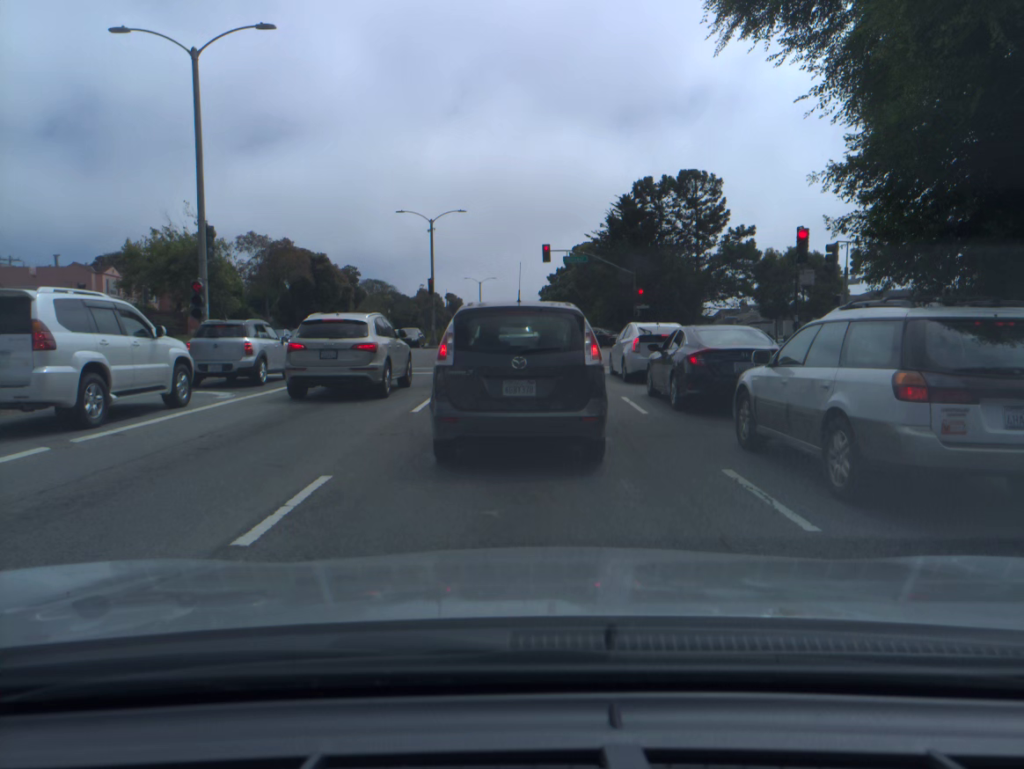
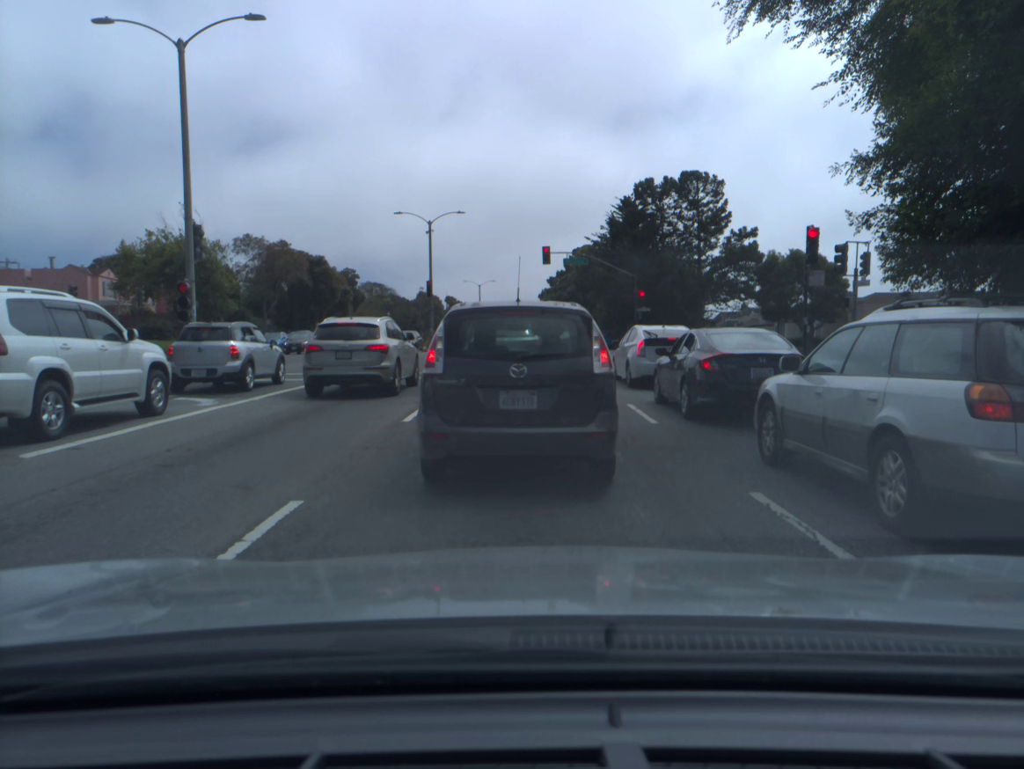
(0.0, +1.0) m; 0°
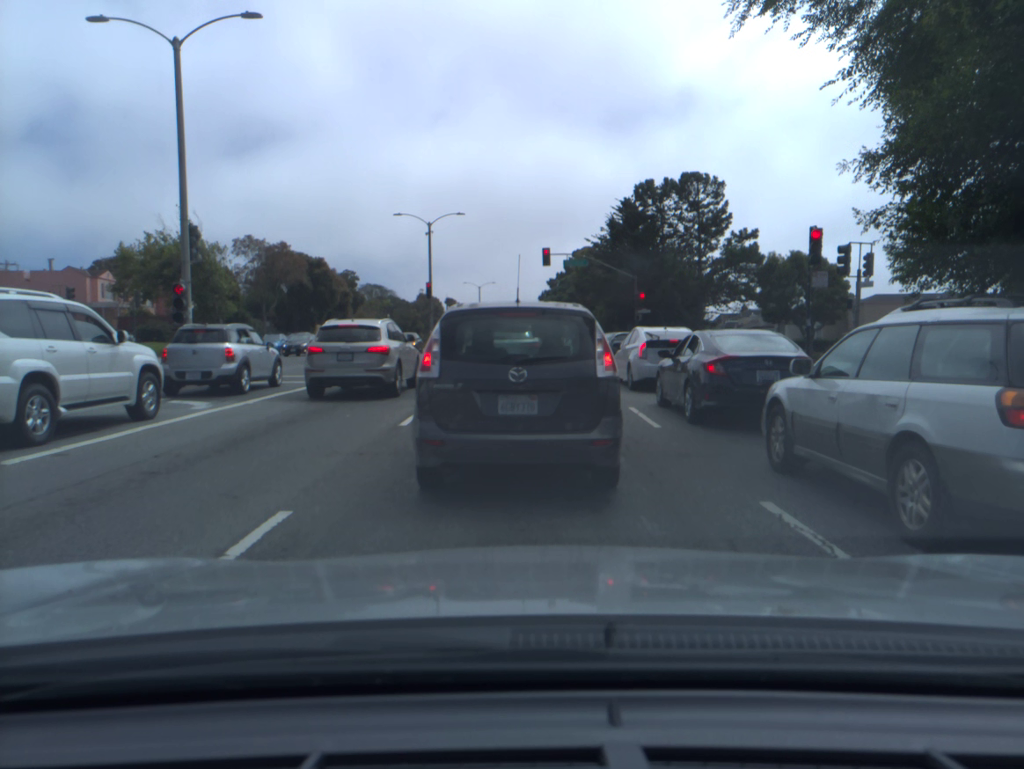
(0.0, +0.3) m; 0°
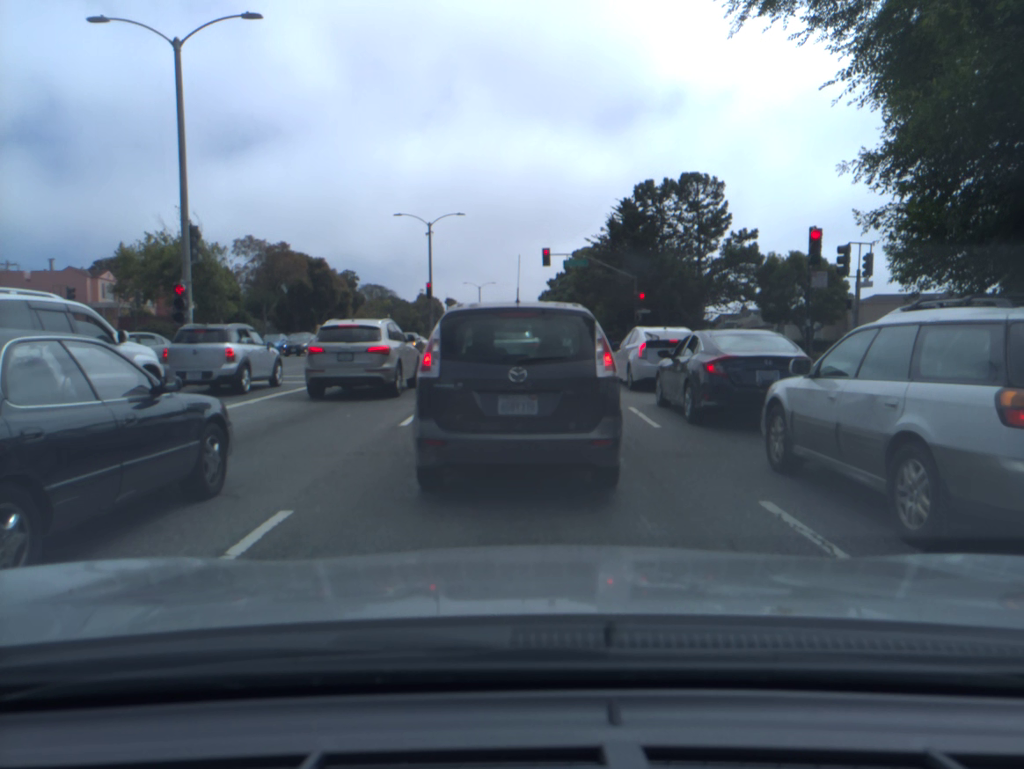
(0.0, 0.0) m; 0°
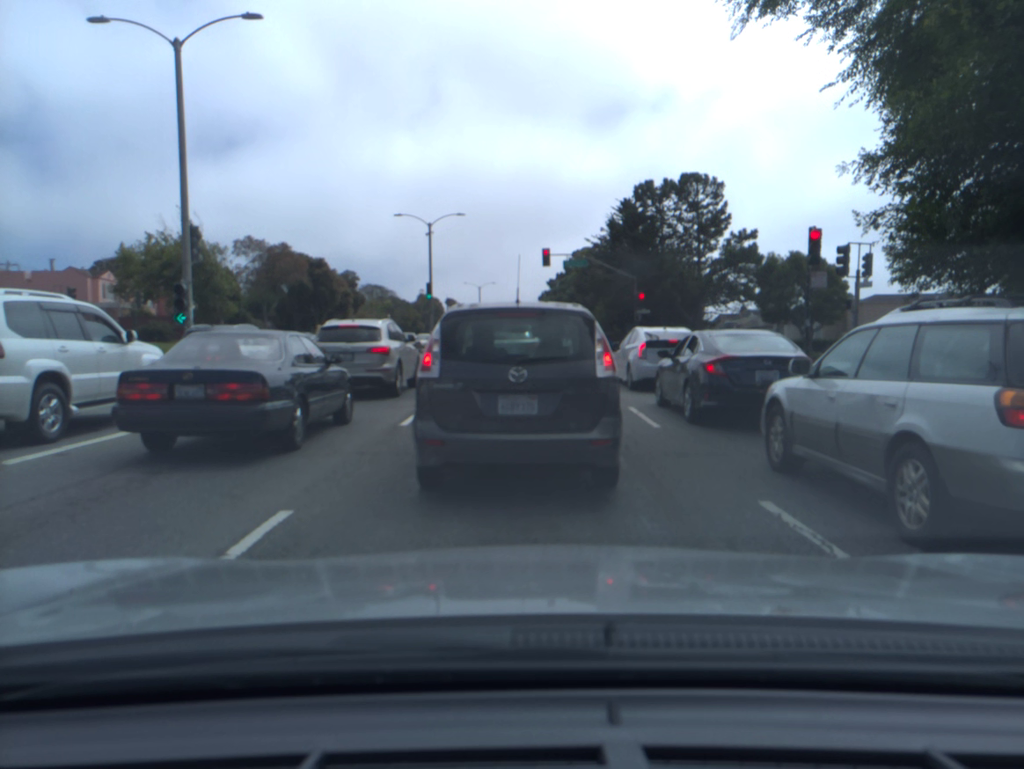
(0.0, 0.0) m; 0°
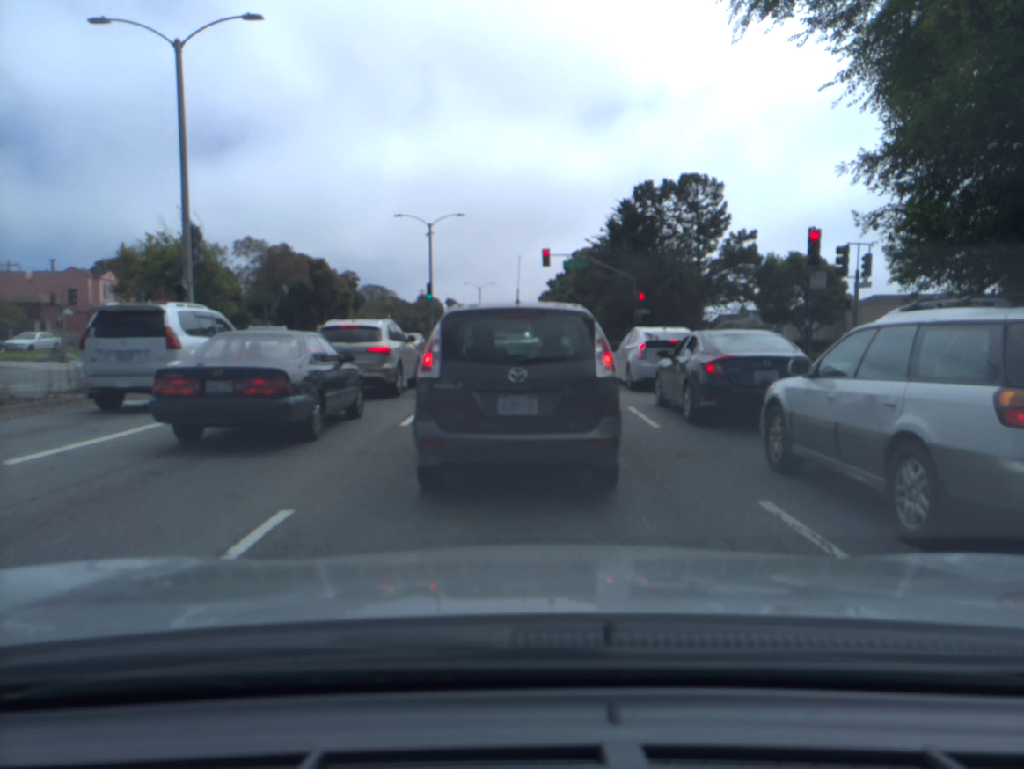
(0.0, 0.0) m; 0°
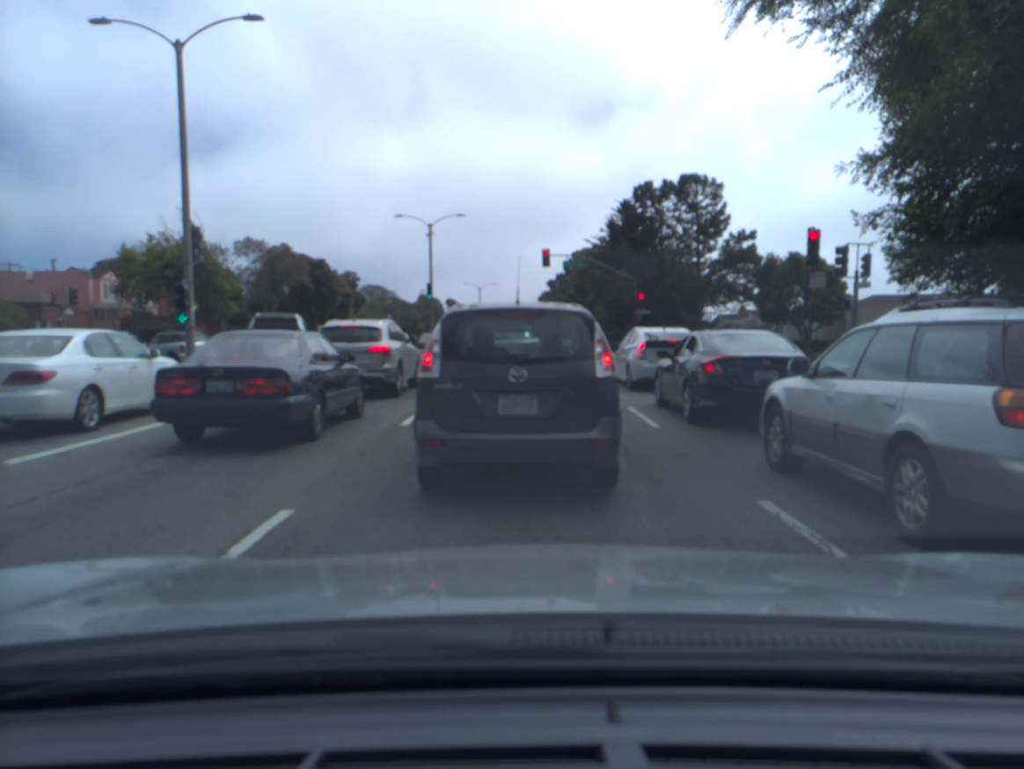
(0.0, 0.0) m; 0°
